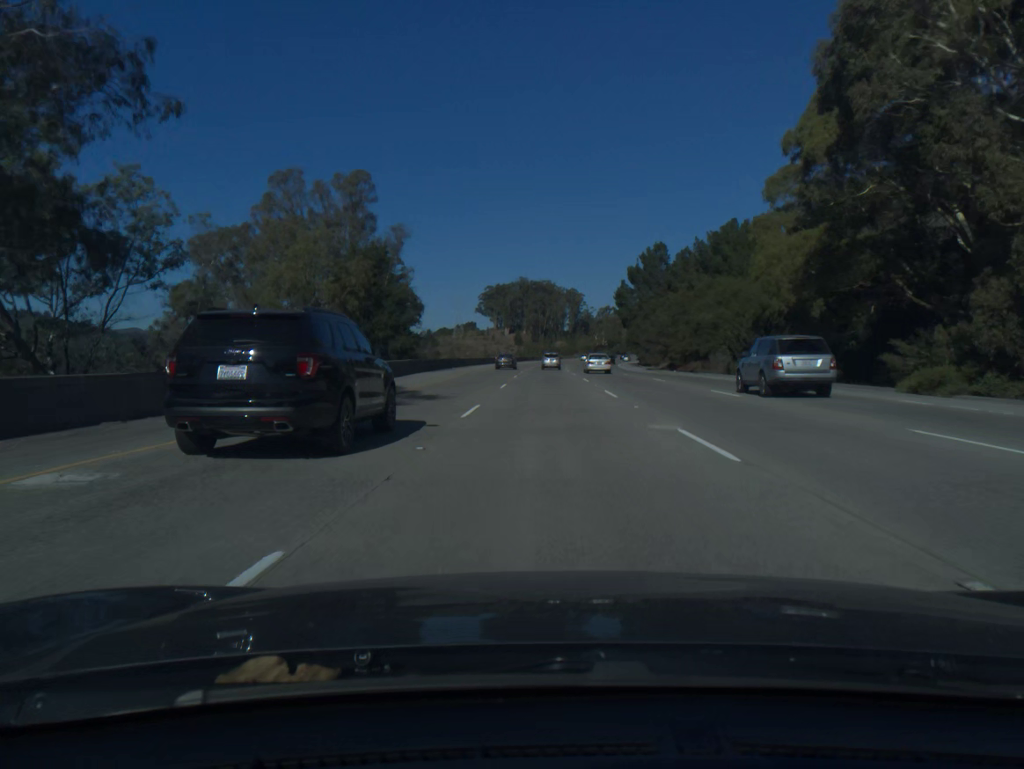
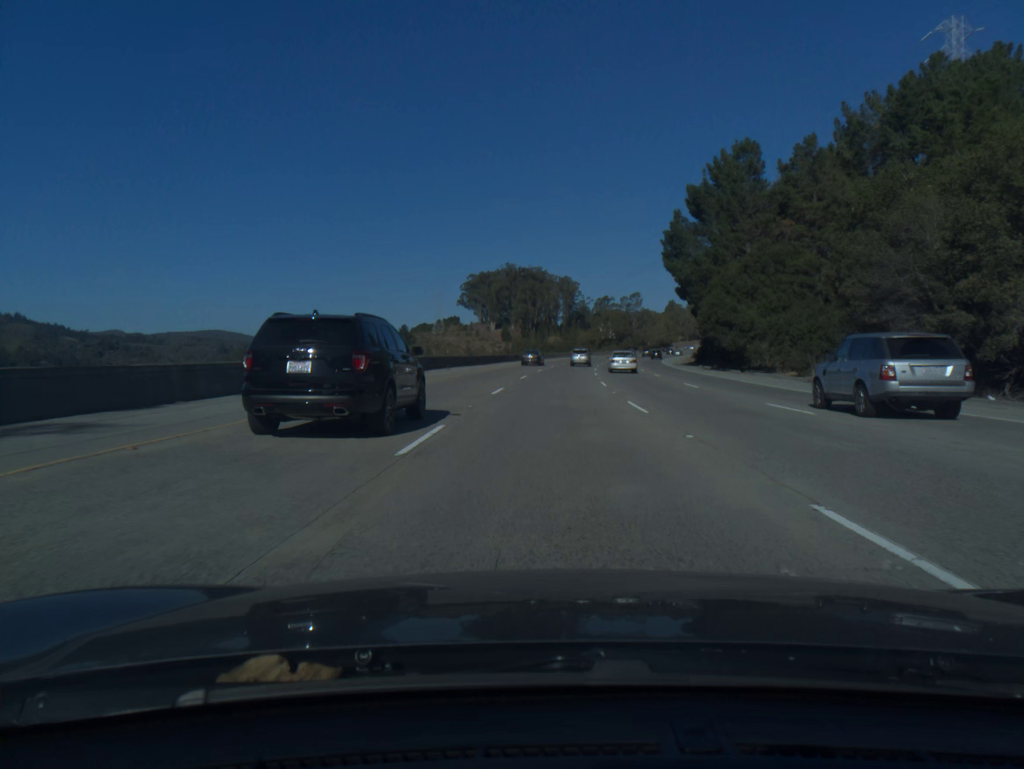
(+0.1, +65.0) m; +1°
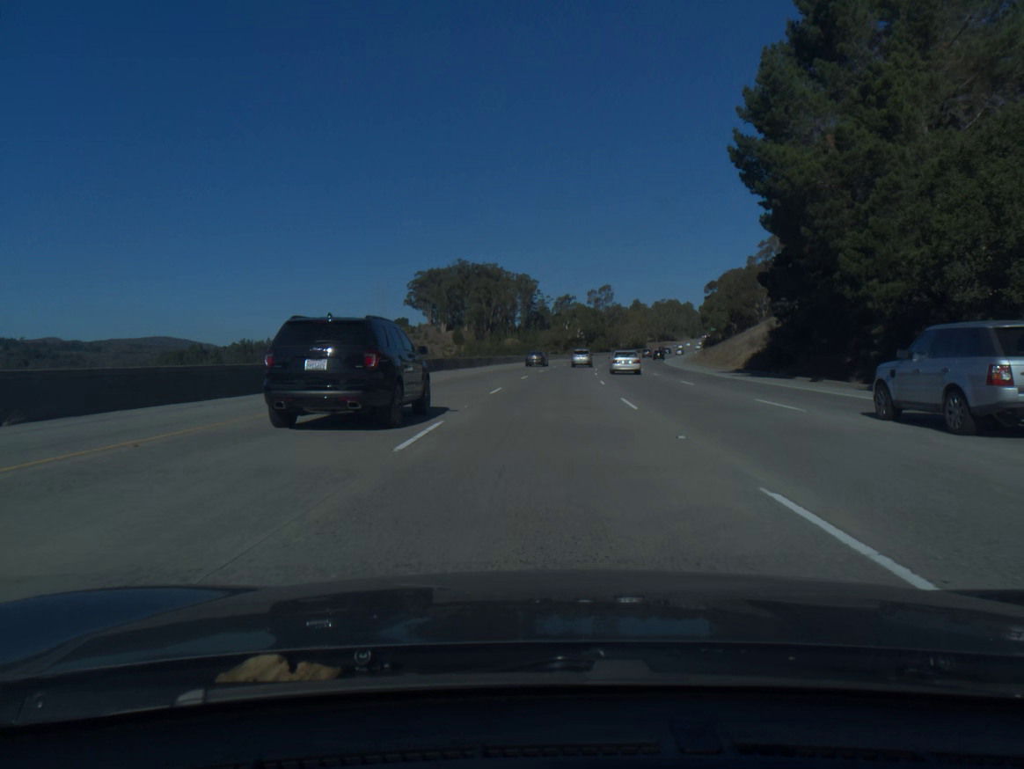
(+1.0, +43.3) m; +3°
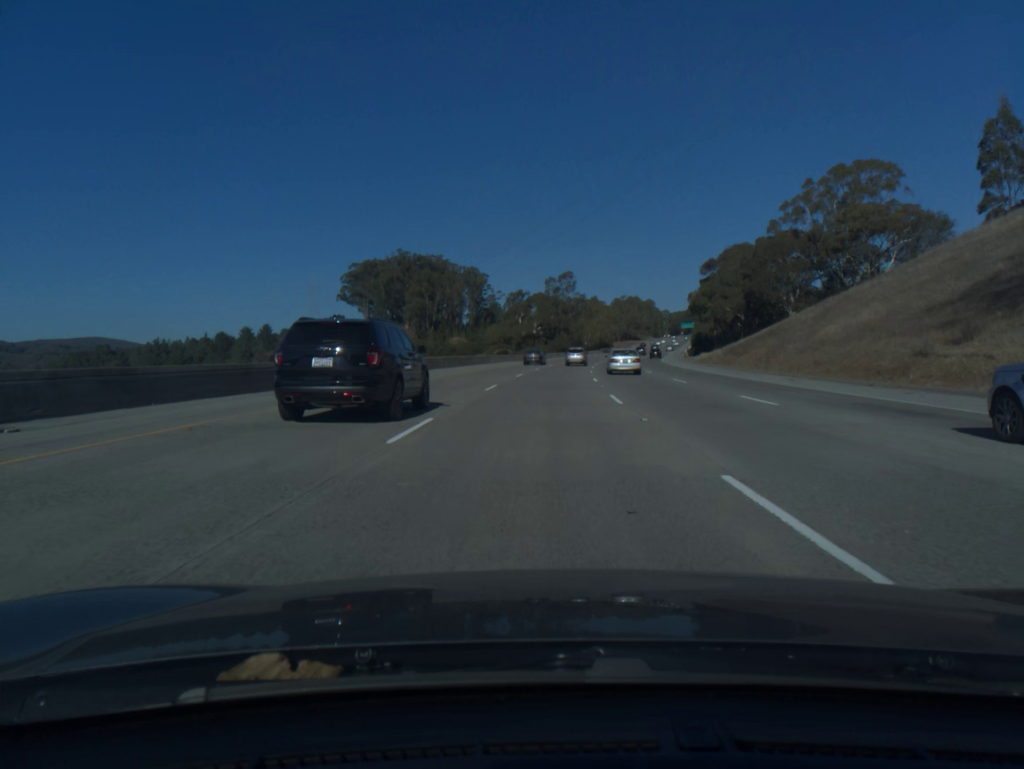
(+1.3, +43.1) m; +3°
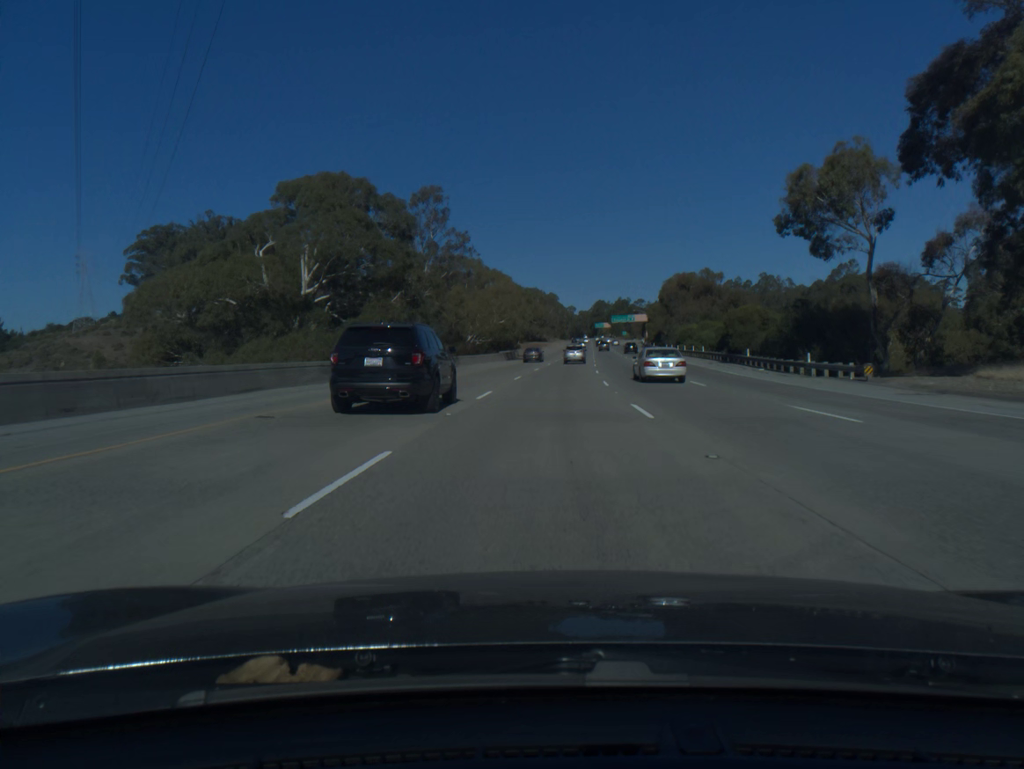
(+6.8, +106.6) m; +8°
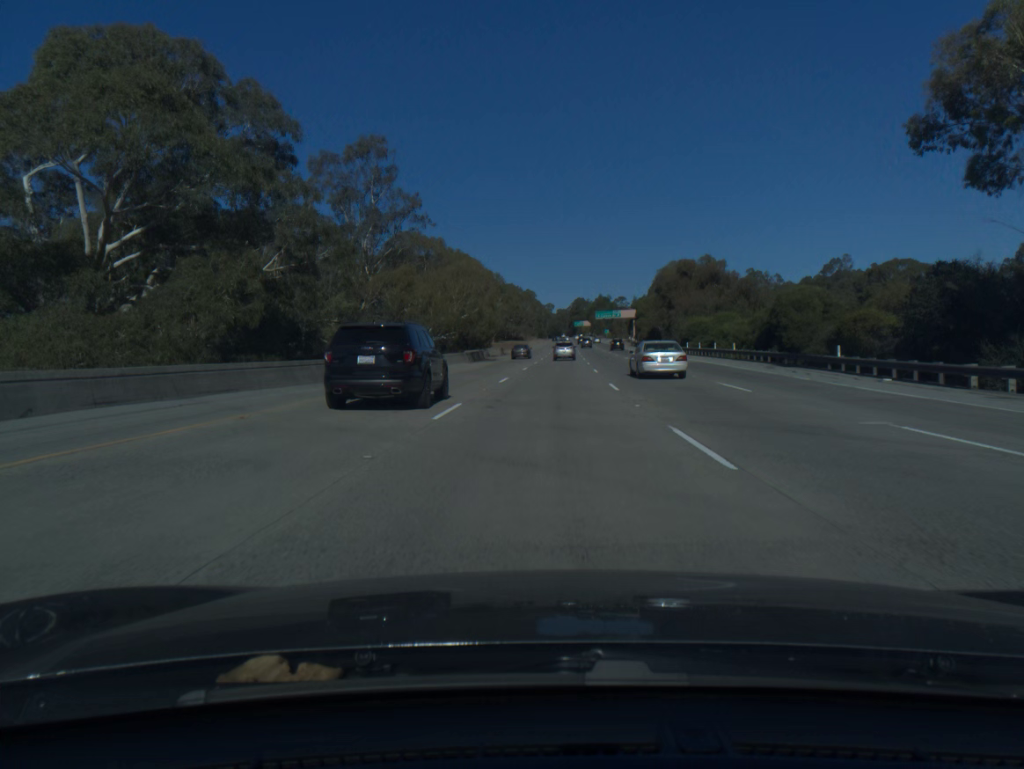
(+0.3, +21.2) m; +2°
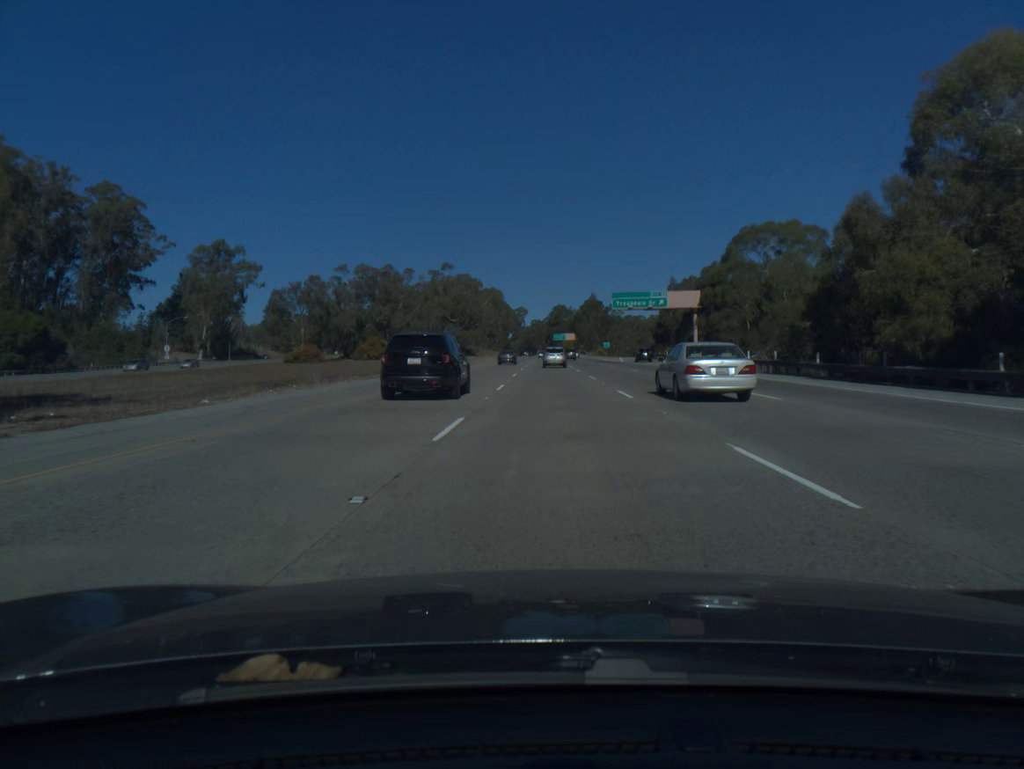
(+3.0, +105.0) m; +2°
